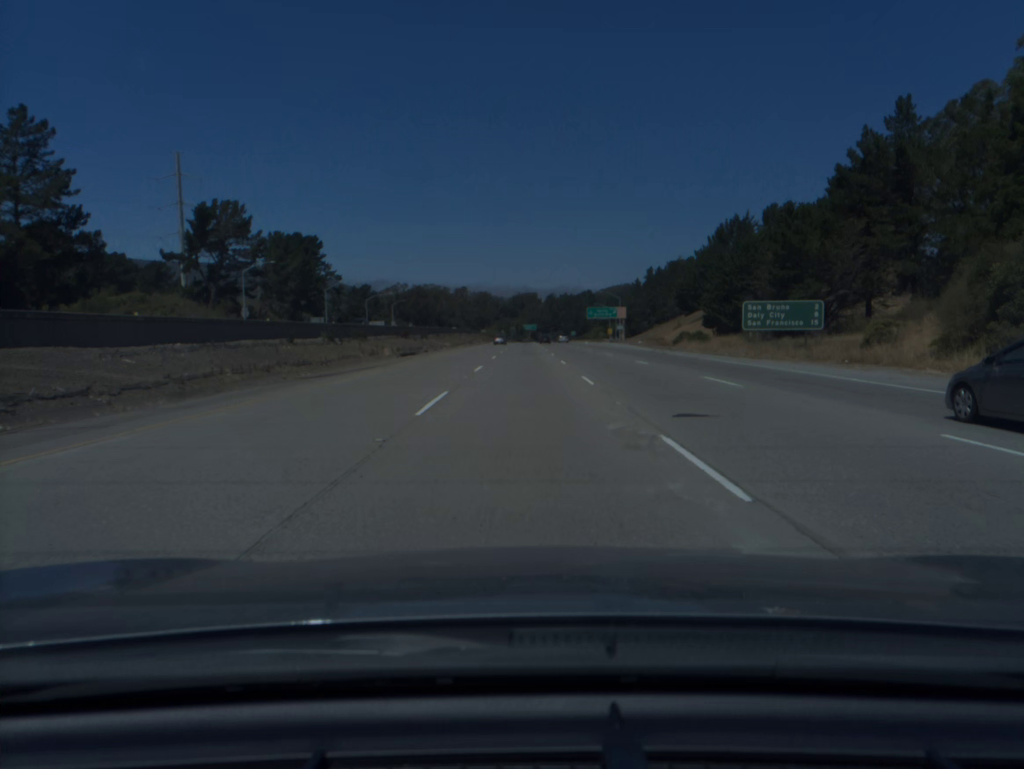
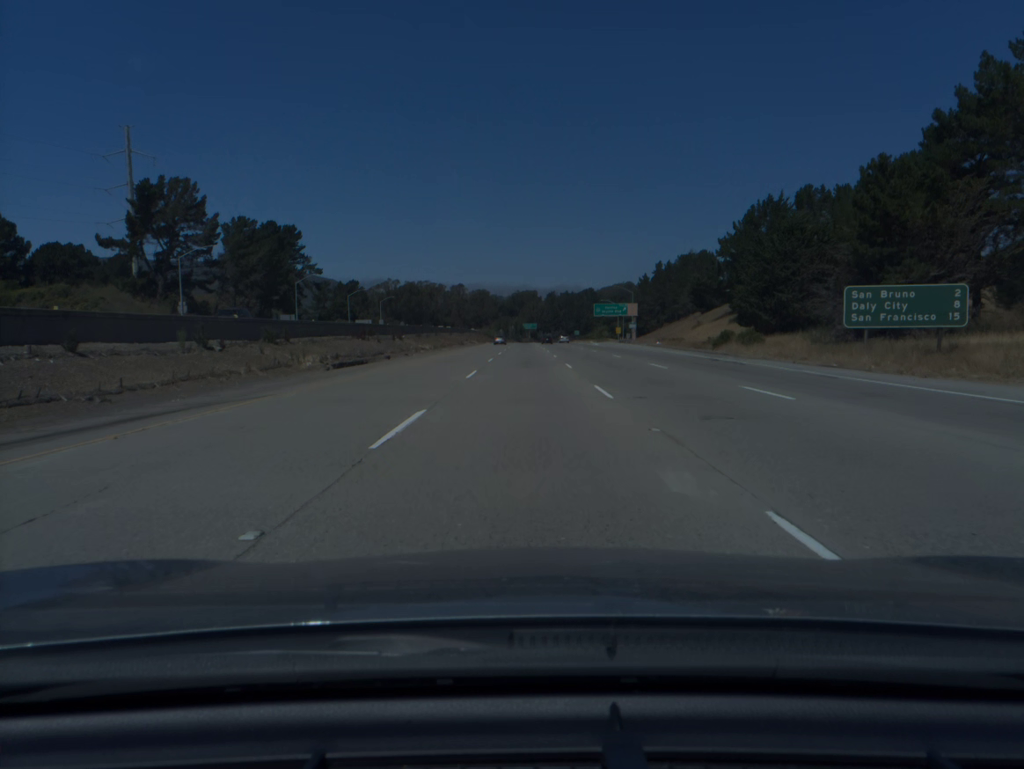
(0.0, +19.0) m; 0°
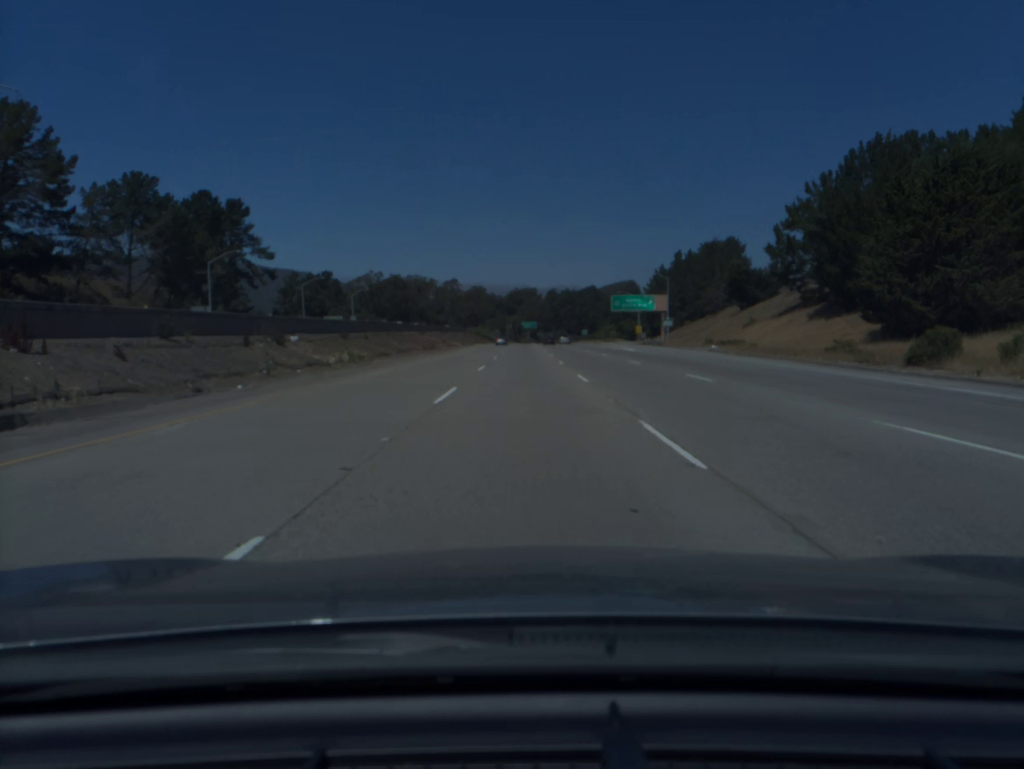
(+0.1, +37.8) m; 0°
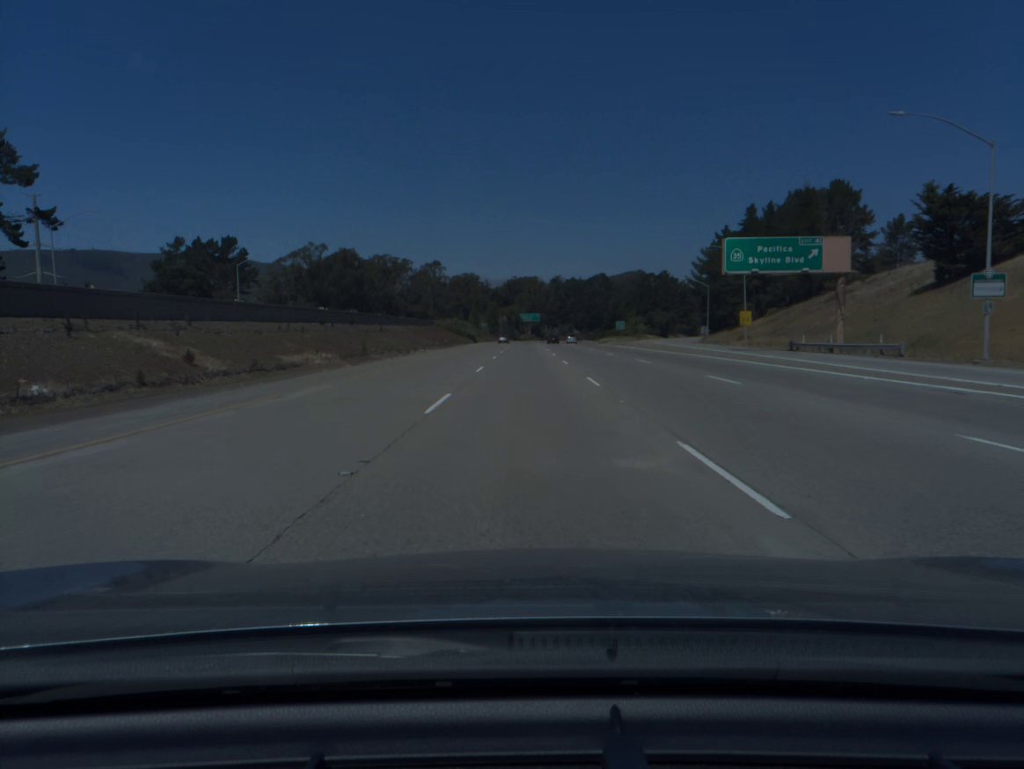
(0.0, +75.4) m; 0°
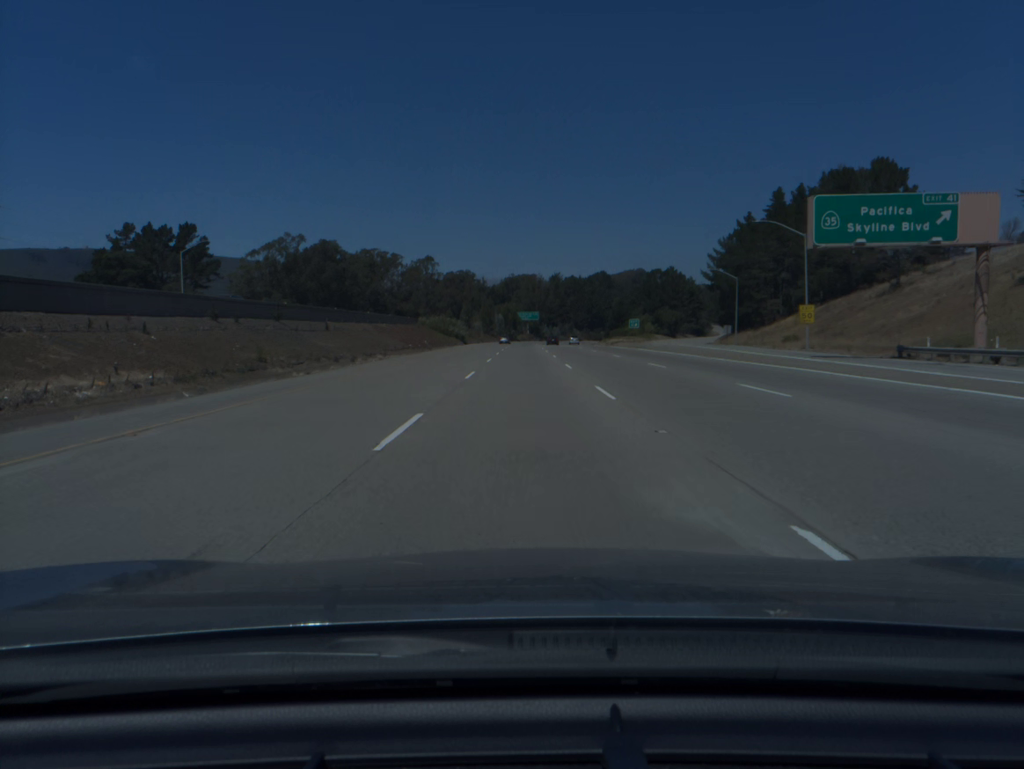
(0.0, +18.8) m; 0°
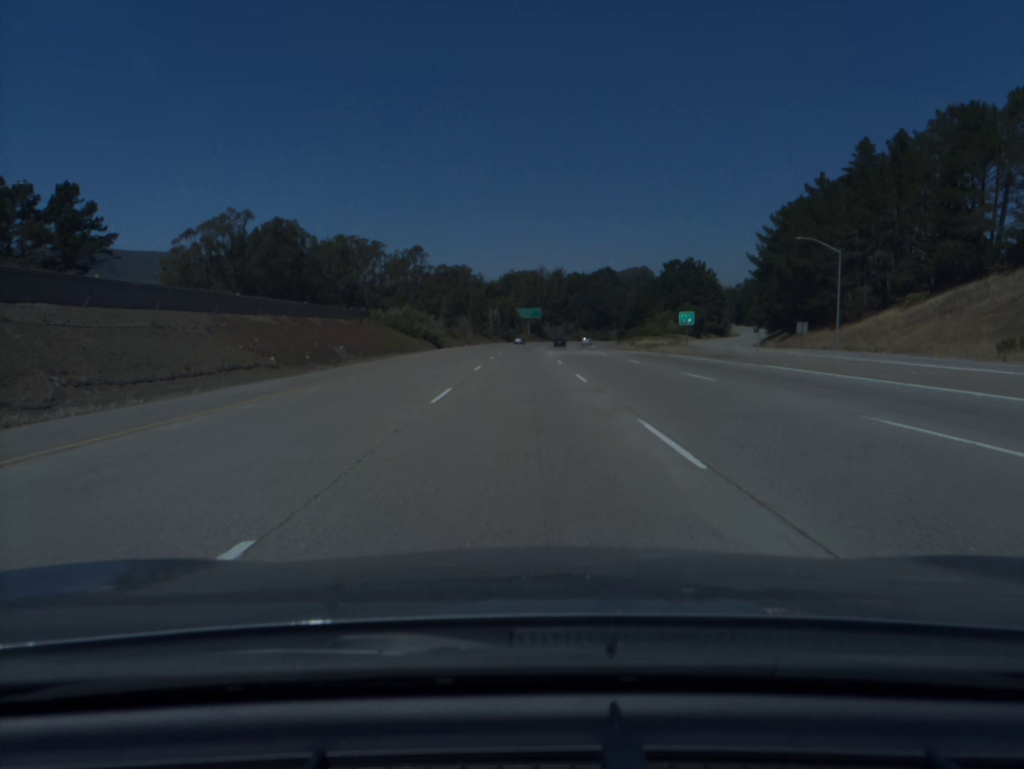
(0.0, +37.6) m; 0°
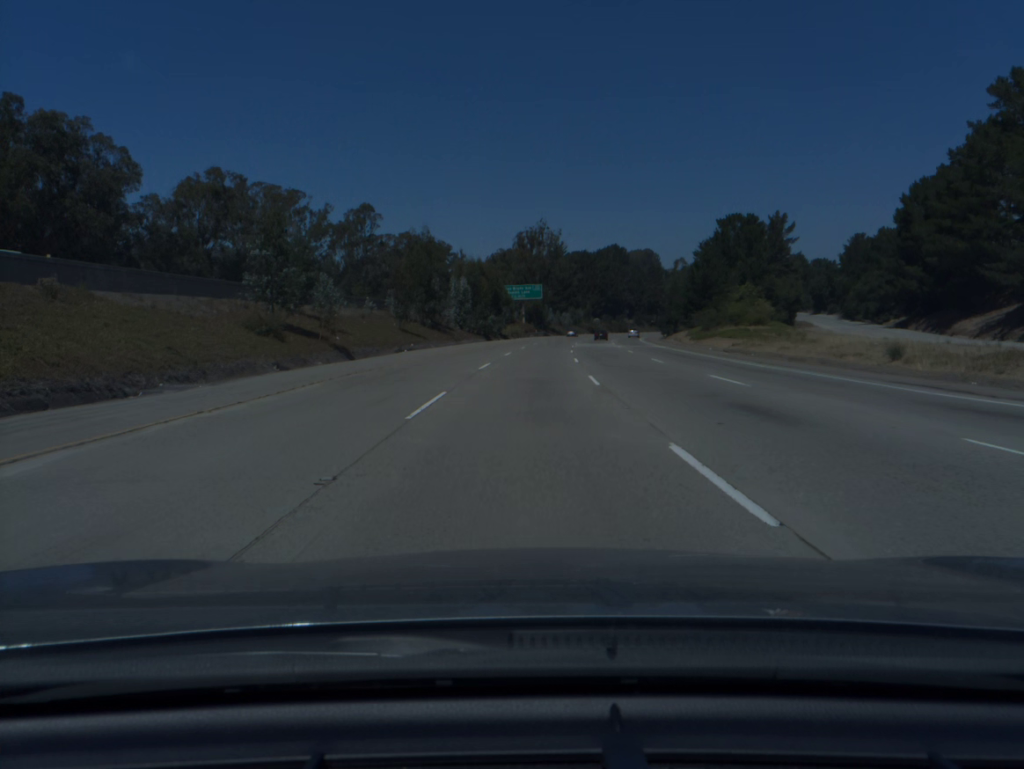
(0.0, +75.4) m; +1°
